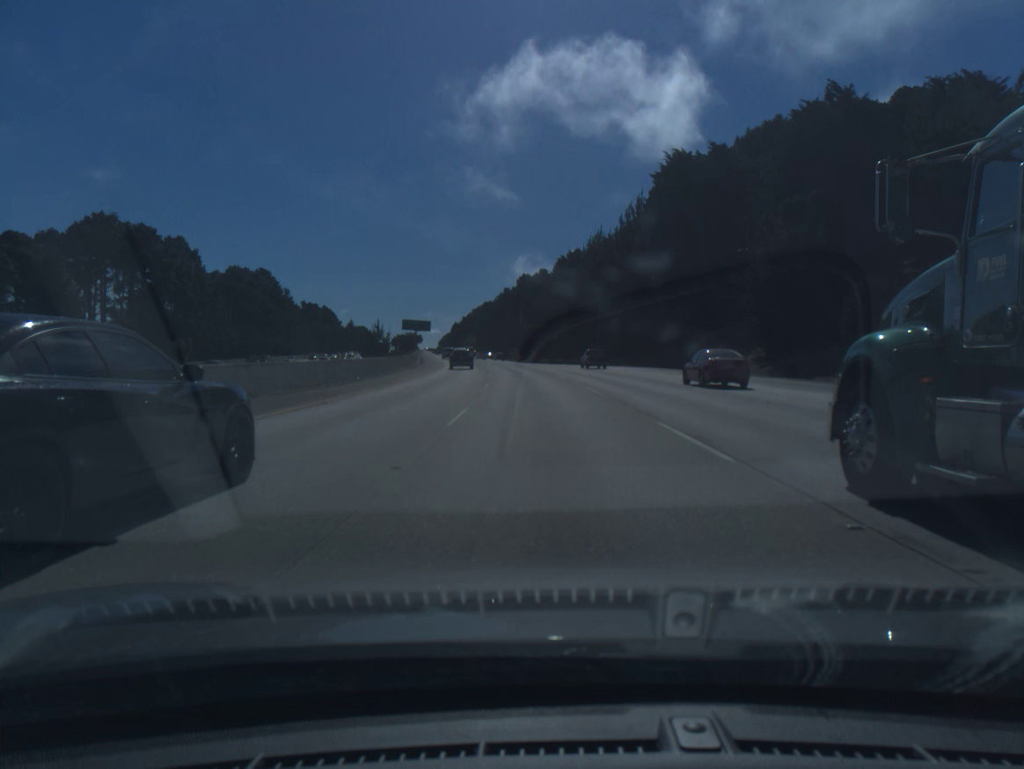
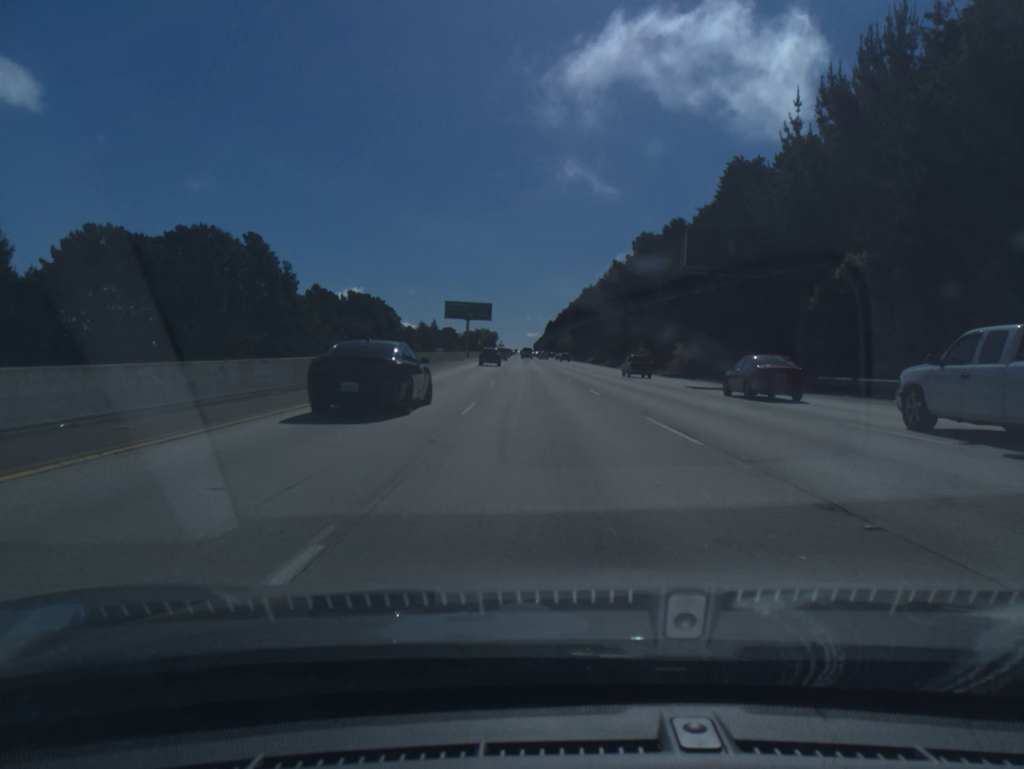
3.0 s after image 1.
(-5.6, +84.8) m; -7°
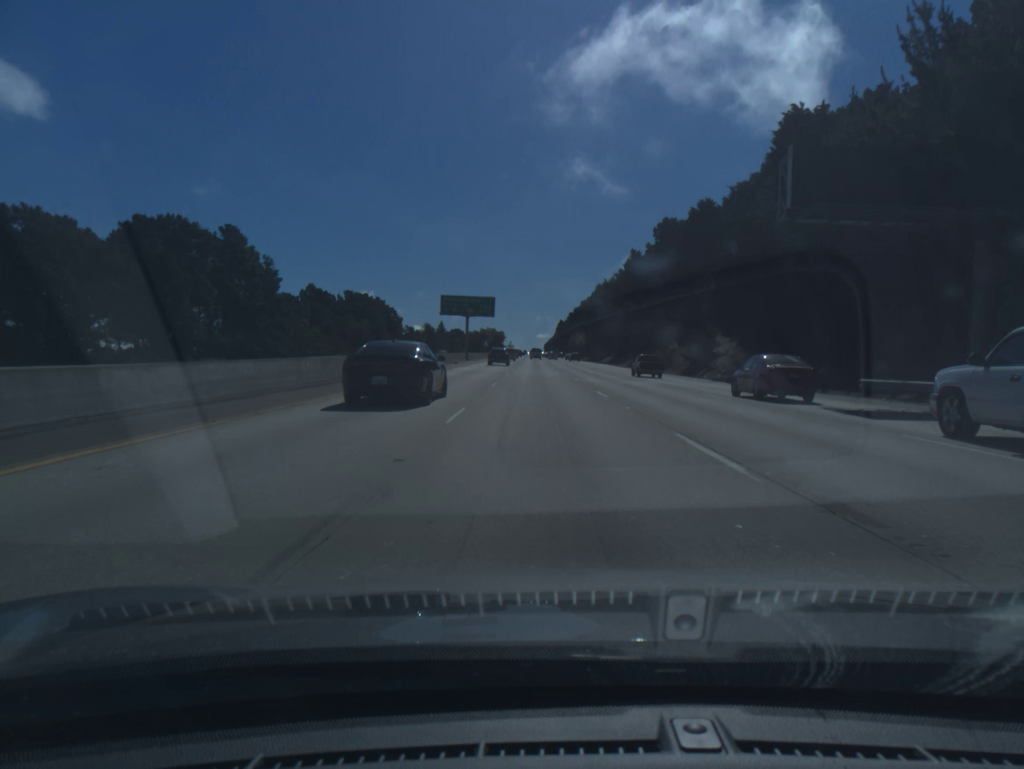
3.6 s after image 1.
(-0.1, +17.0) m; -1°
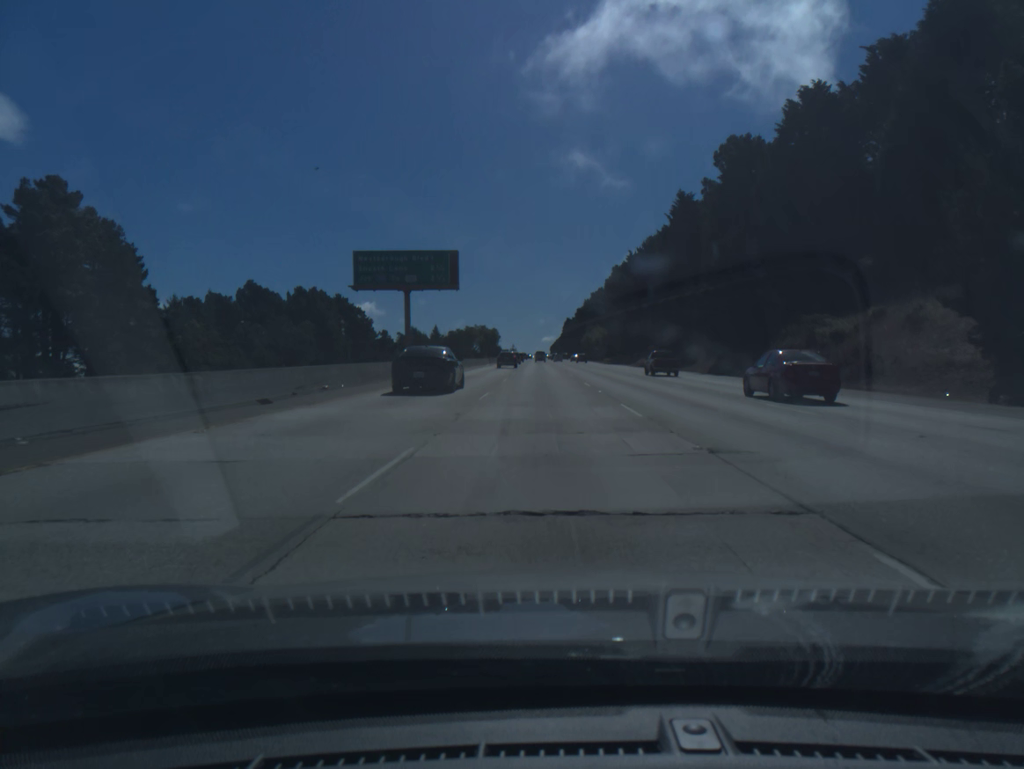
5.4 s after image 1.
(-0.4, +50.9) m; 0°
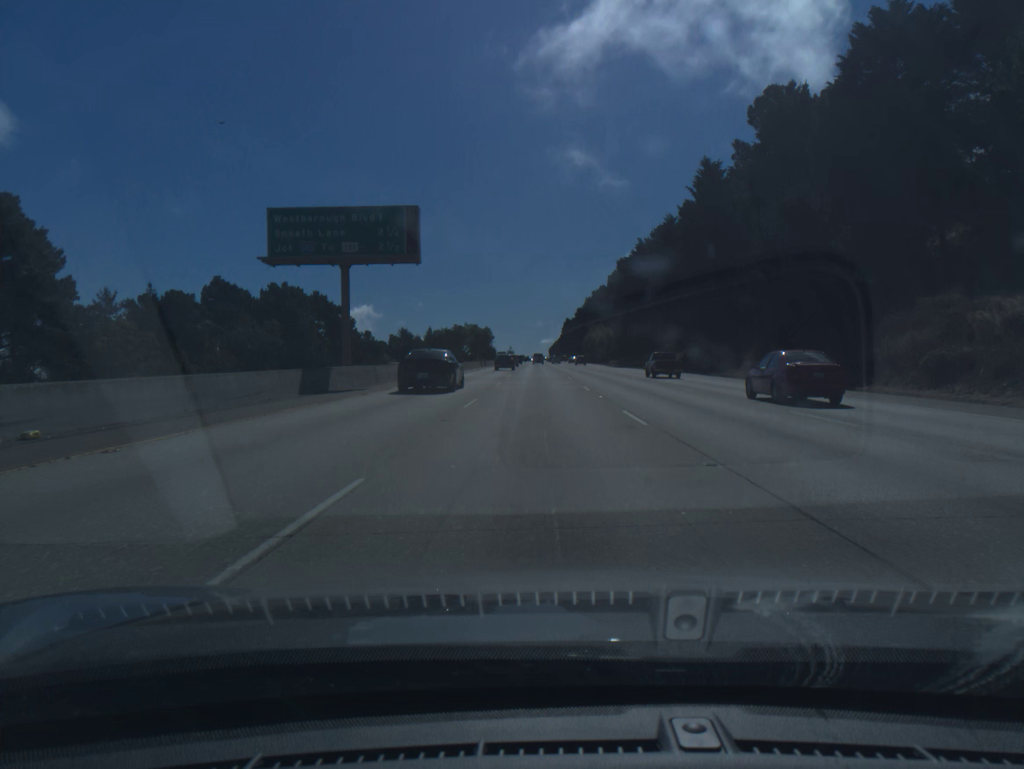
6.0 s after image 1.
(0.0, +17.0) m; 0°
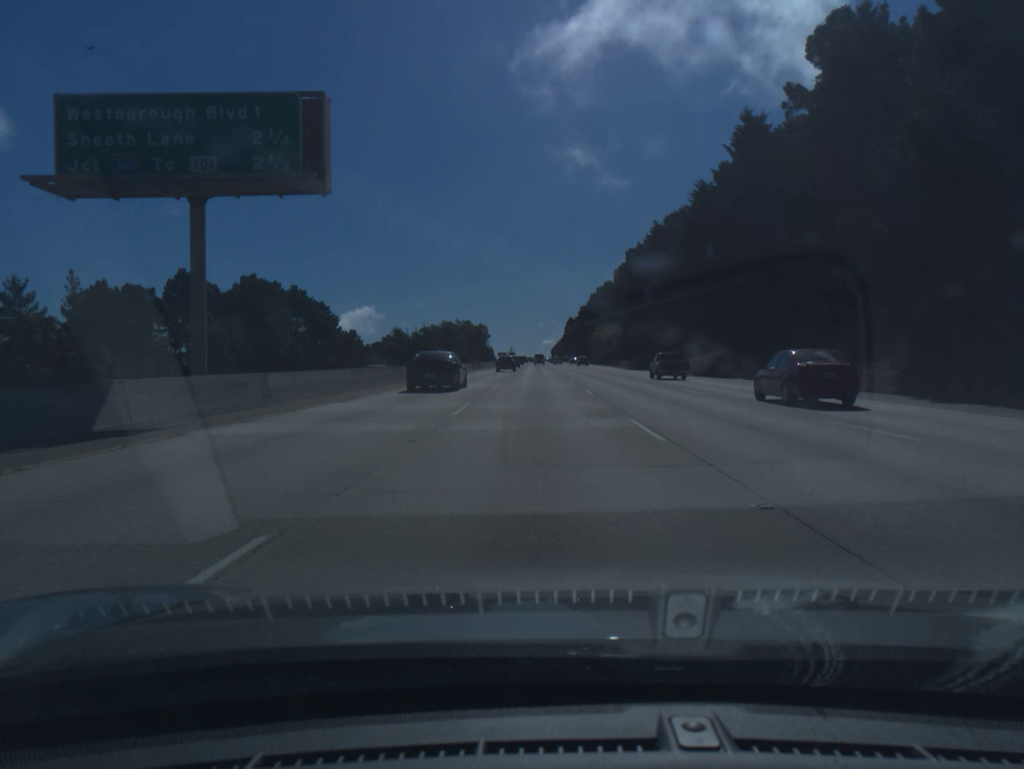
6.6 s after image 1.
(0.0, +17.0) m; 0°
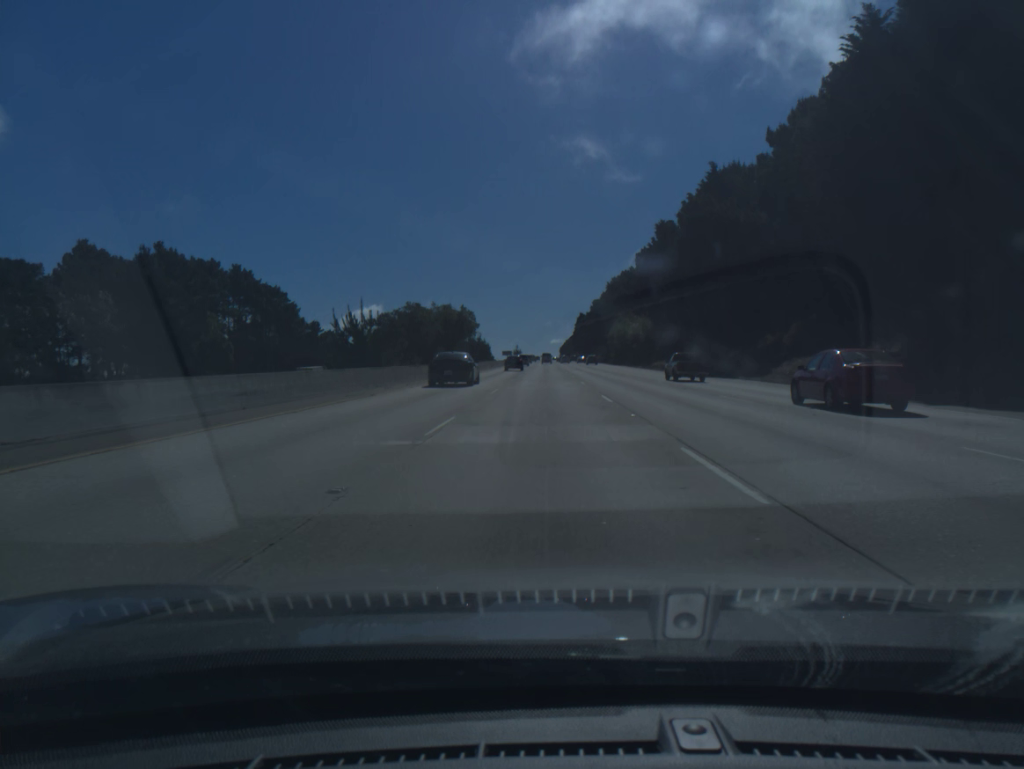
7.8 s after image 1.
(-0.2, +33.9) m; -1°
